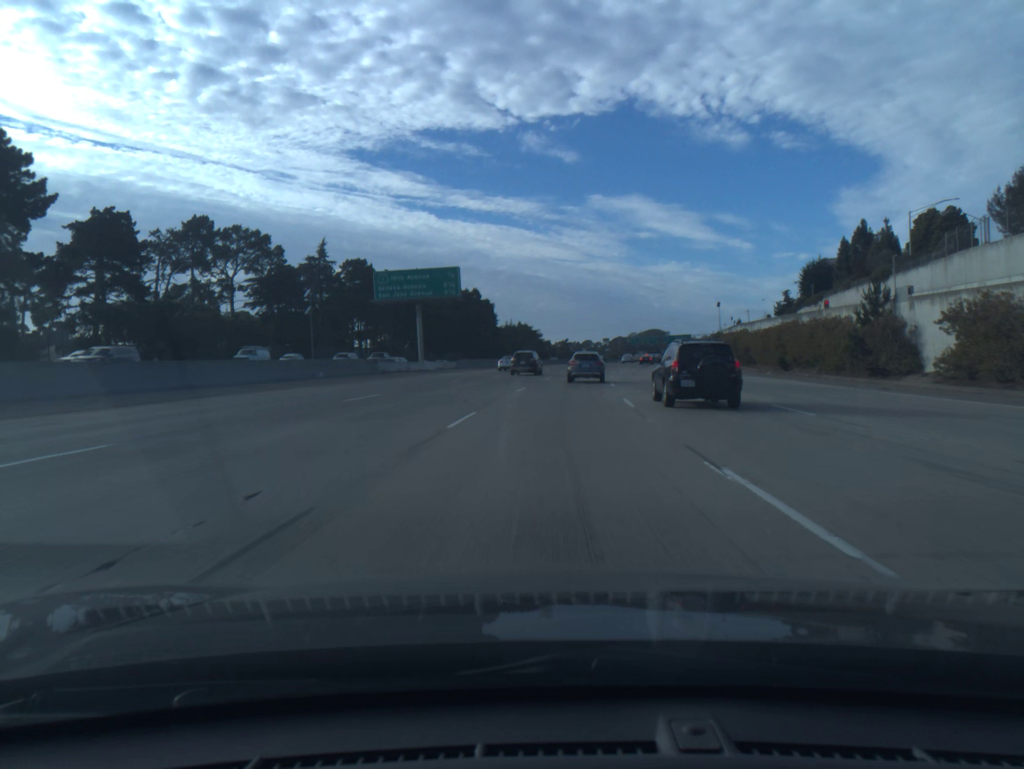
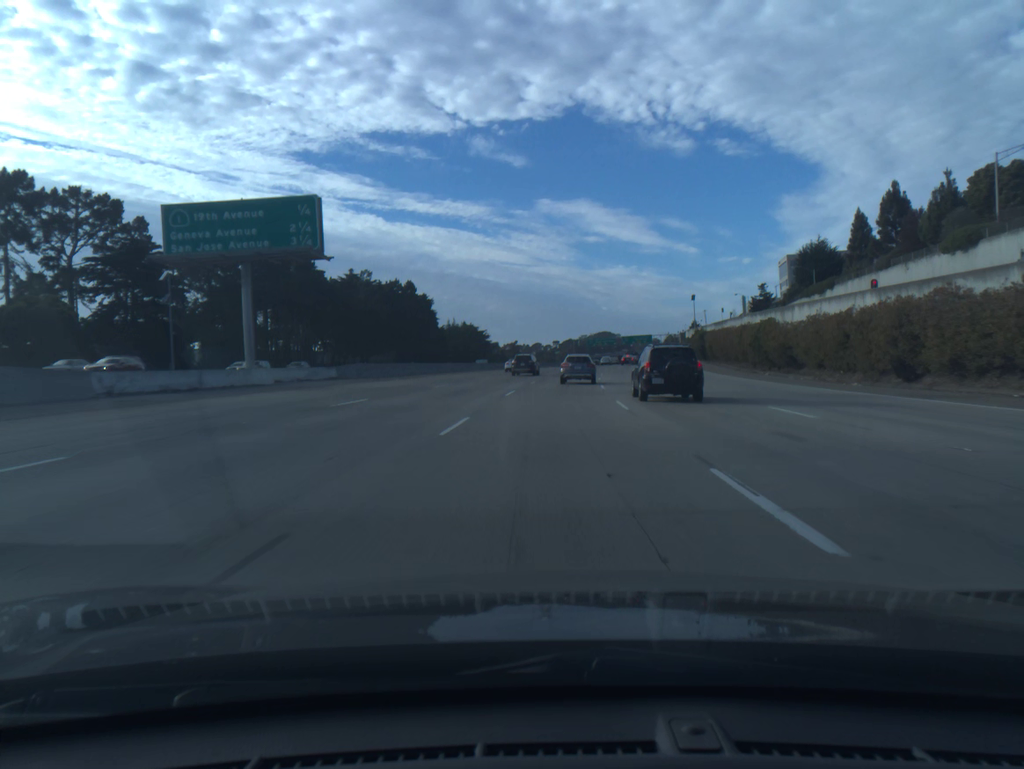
(+0.9, +29.5) m; +4°
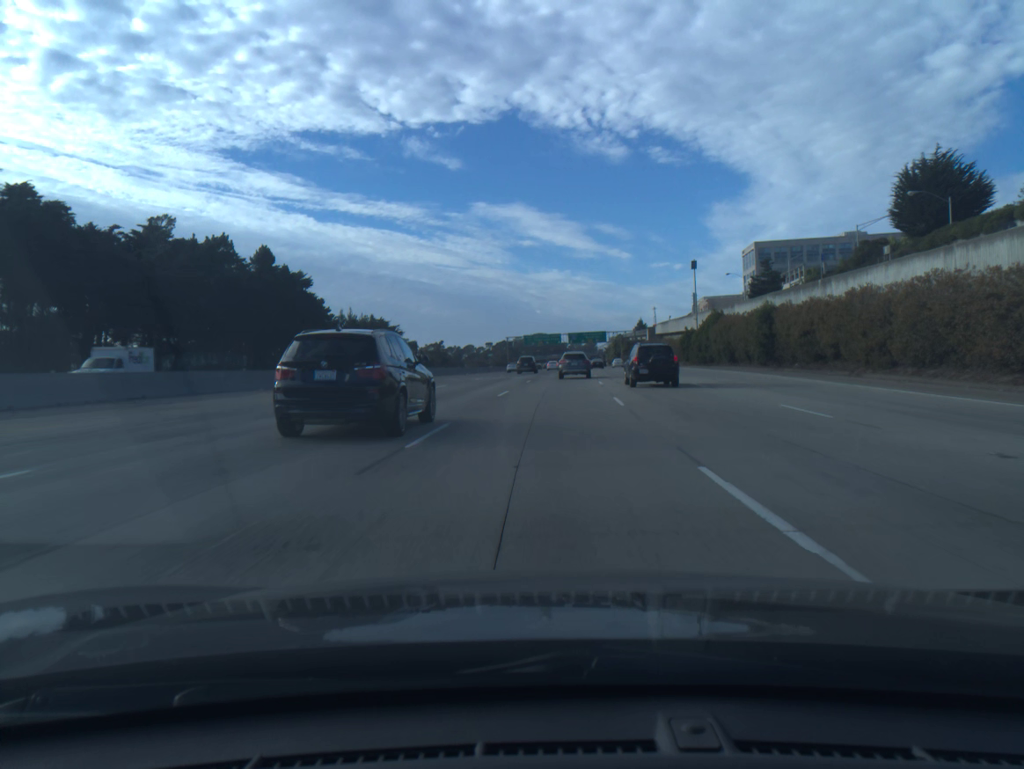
(+2.7, +58.4) m; +5°
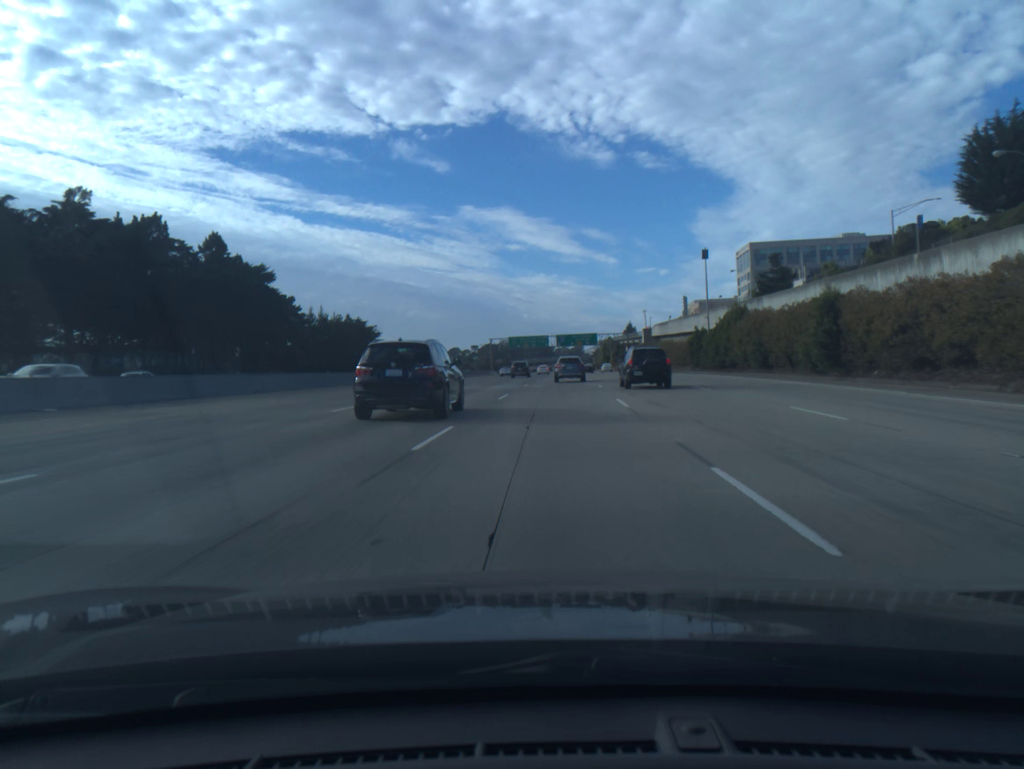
(+0.1, +14.6) m; +1°
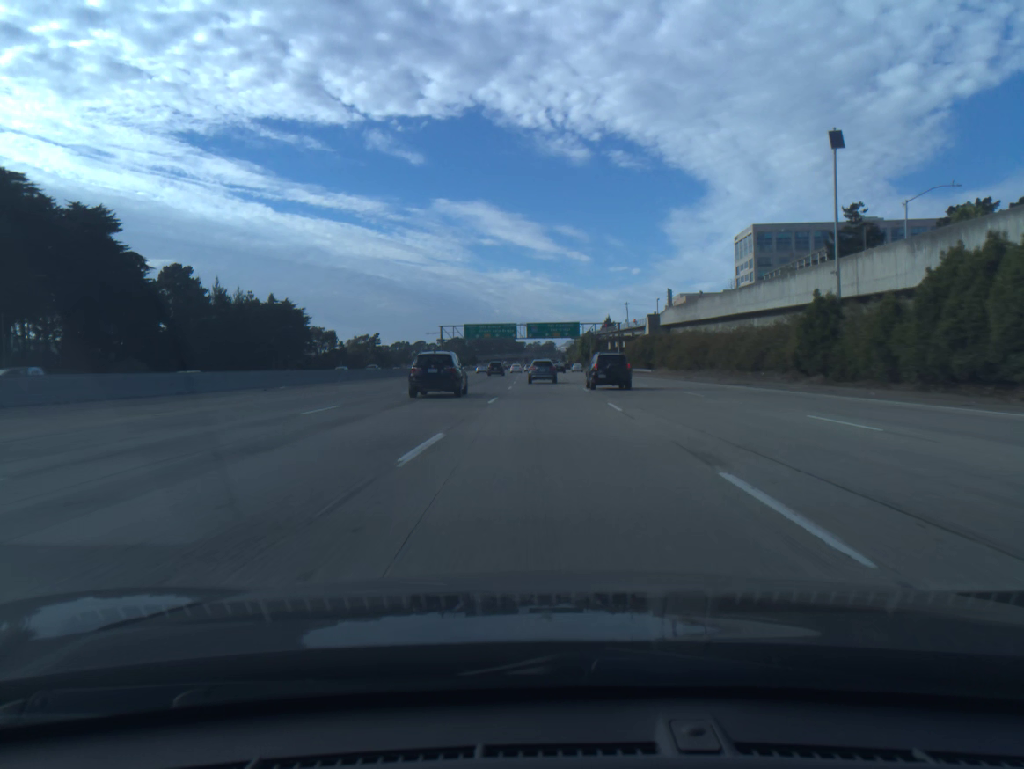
(+1.0, +43.8) m; +2°
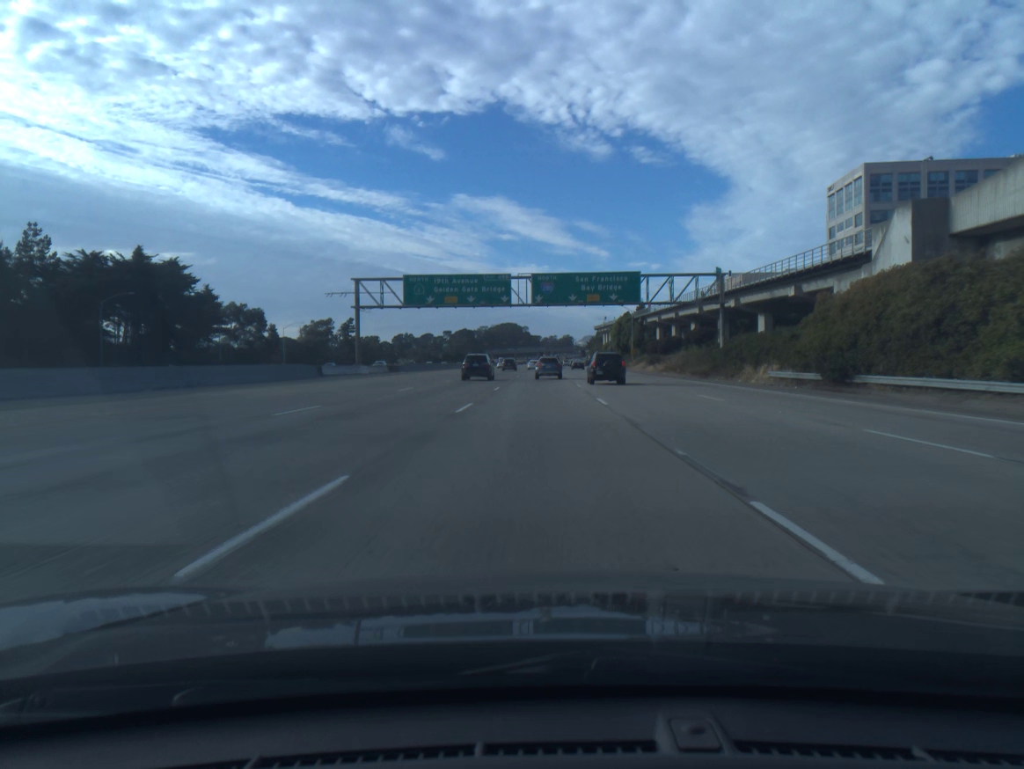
(-0.3, +74.5) m; -1°
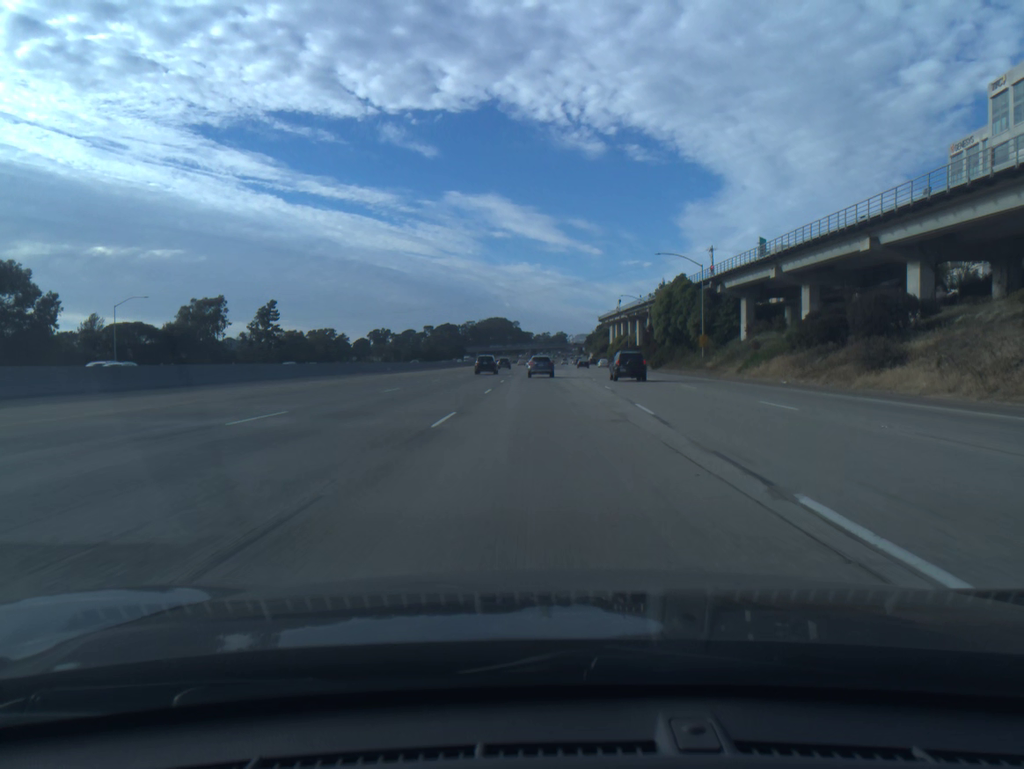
(-0.1, +75.9) m; +1°
